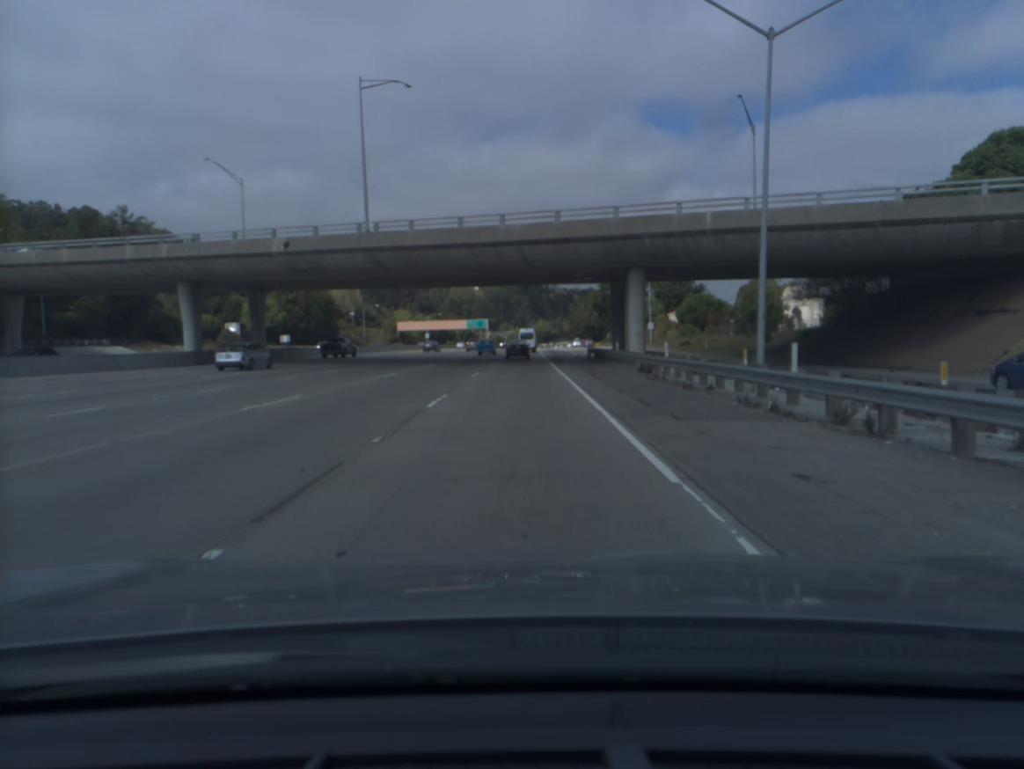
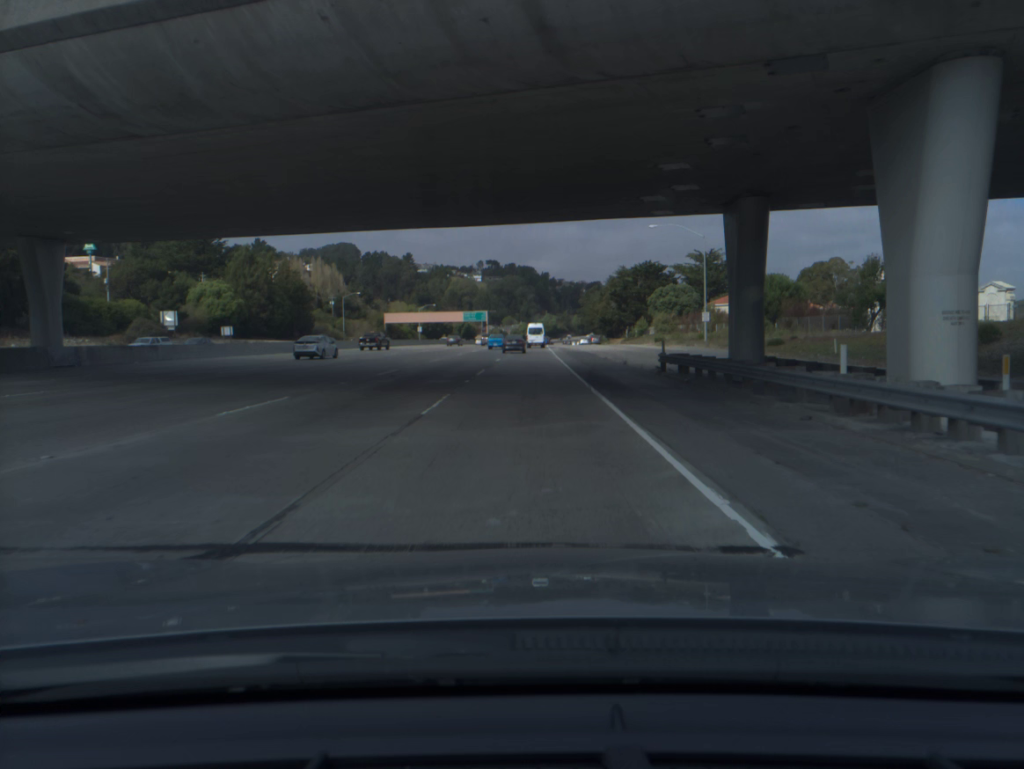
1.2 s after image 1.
(-0.1, +30.4) m; 0°
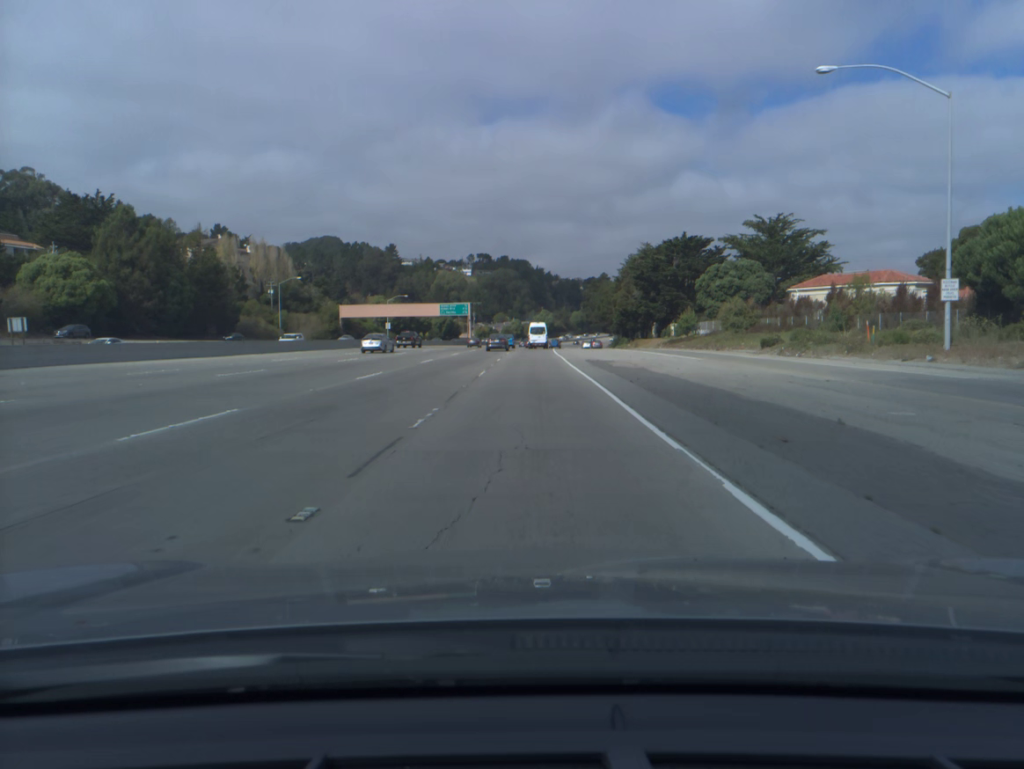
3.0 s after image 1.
(+0.2, +46.9) m; +1°
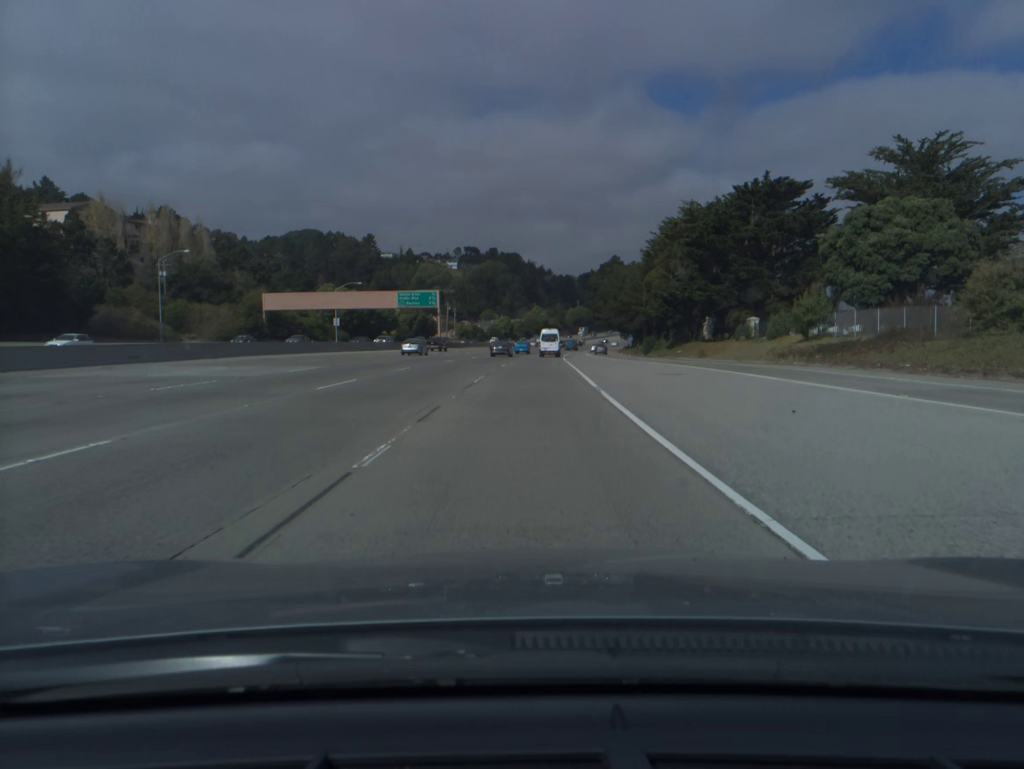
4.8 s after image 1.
(+0.2, +47.2) m; +1°
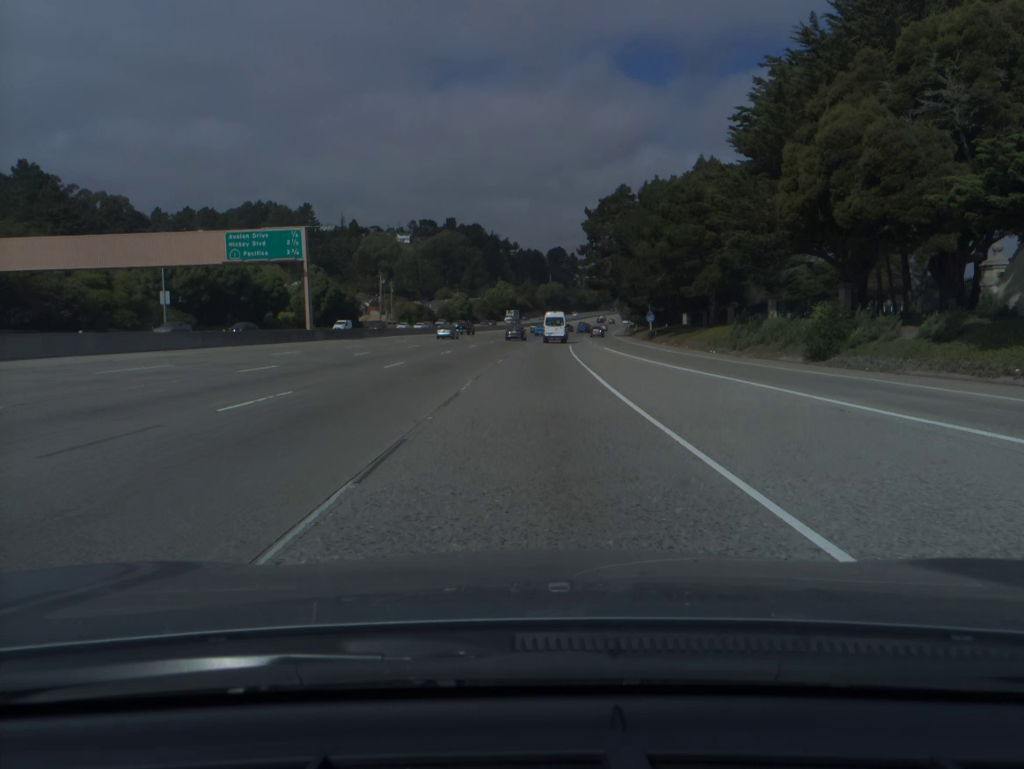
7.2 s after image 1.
(+1.1, +63.1) m; +2°
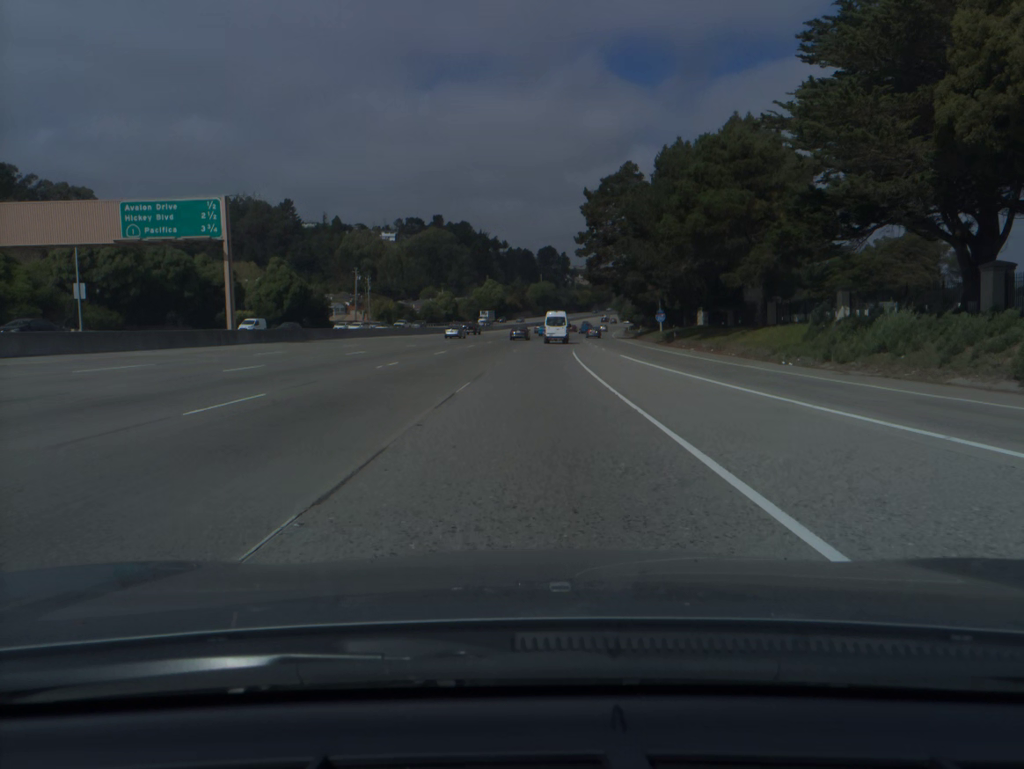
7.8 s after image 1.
(+0.1, +15.7) m; +1°
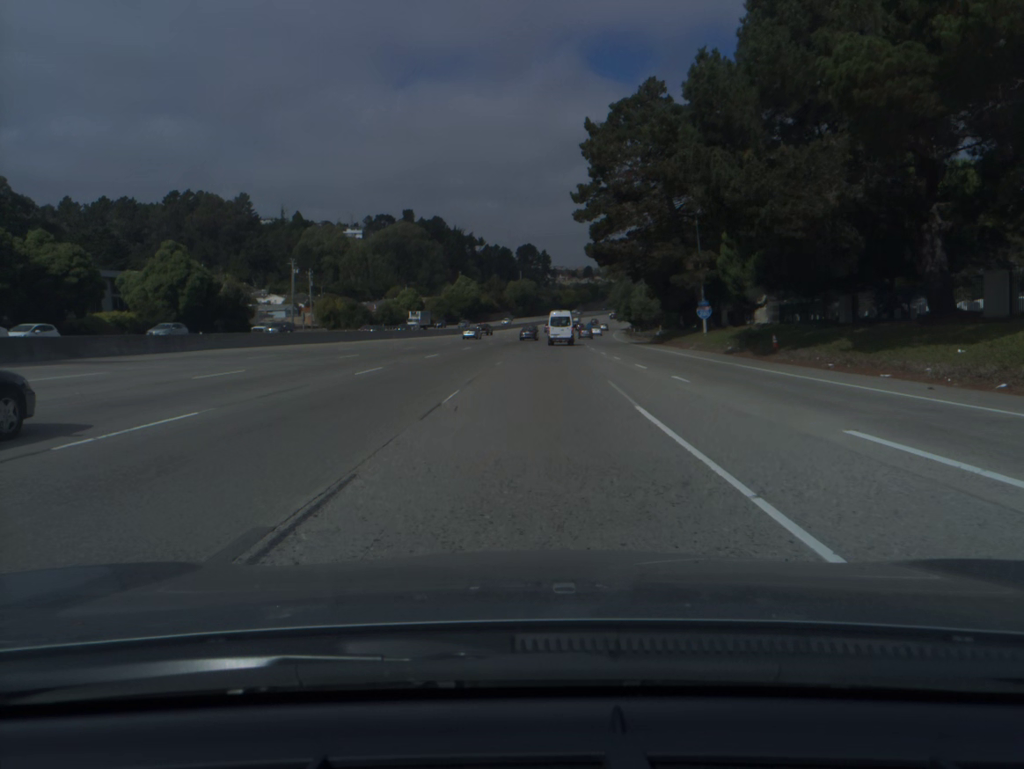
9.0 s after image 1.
(+0.4, +31.0) m; +1°
